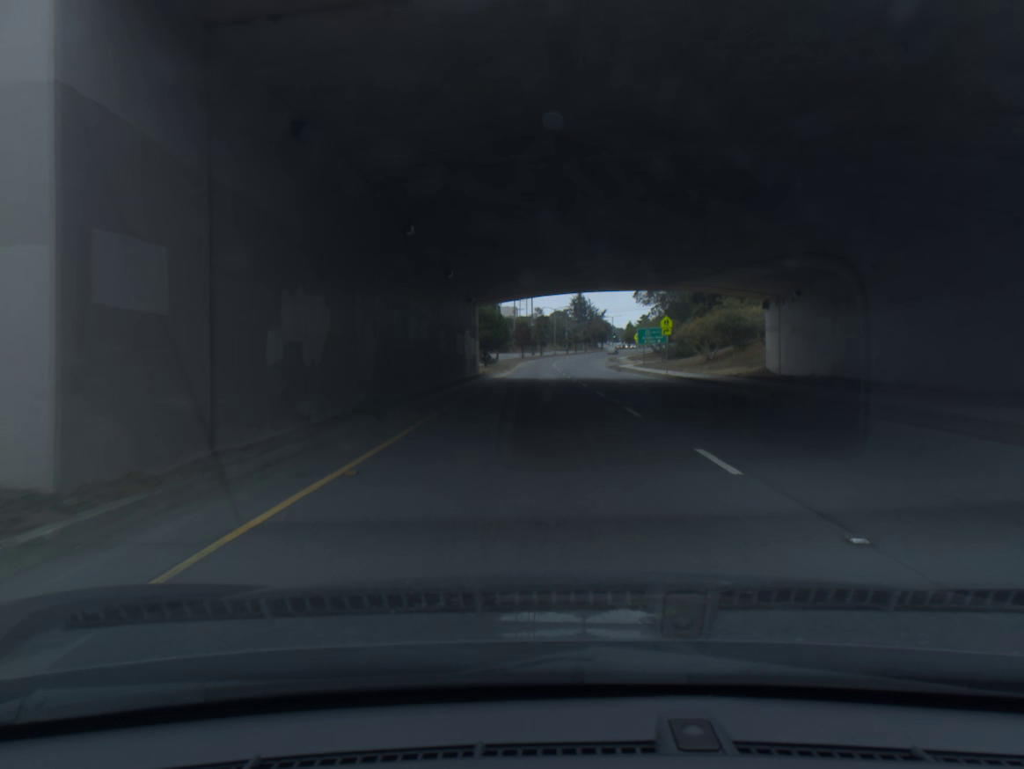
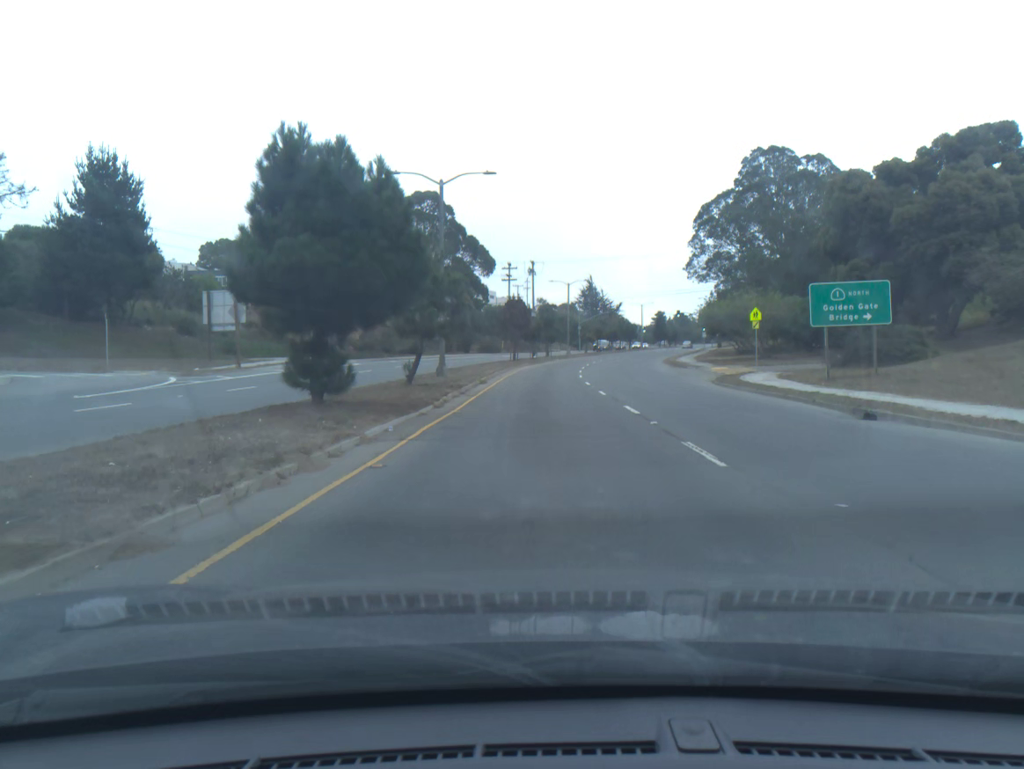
(-0.5, +50.5) m; 0°
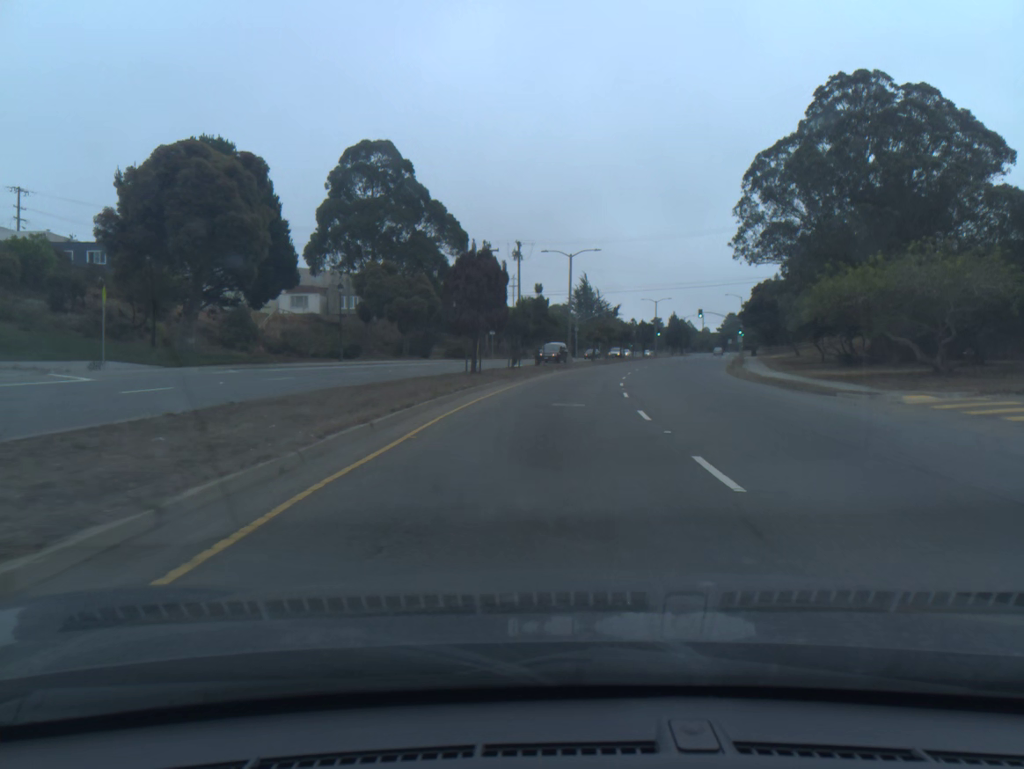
(+0.1, +30.8) m; +1°
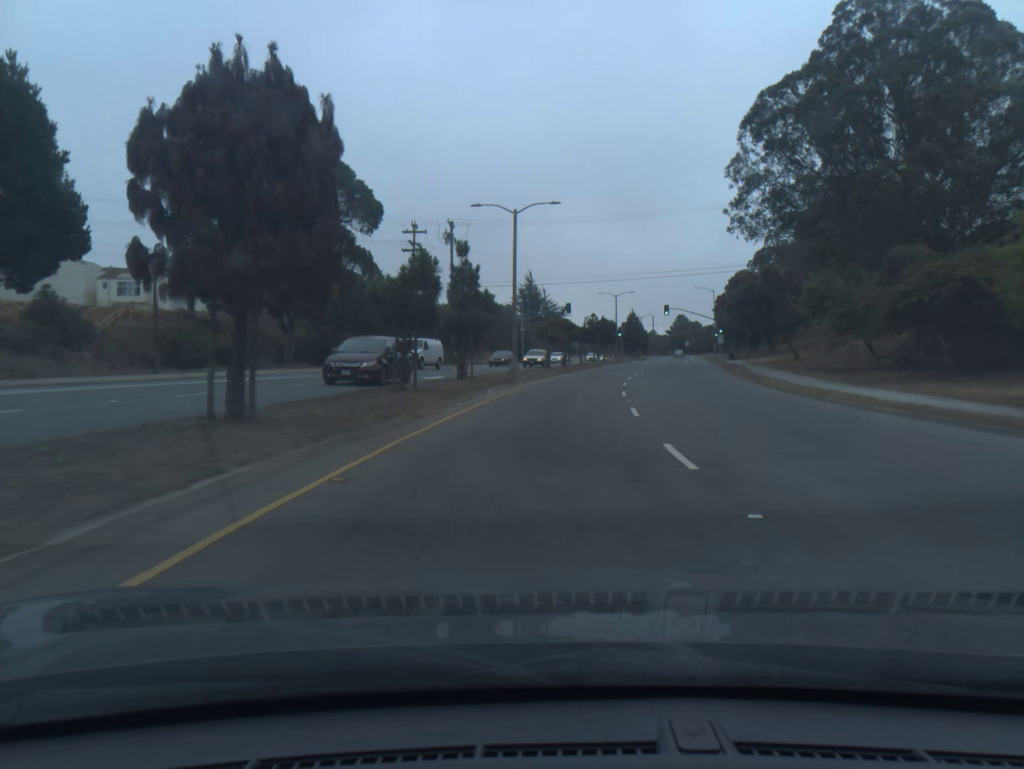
(+0.7, +20.4) m; +4°
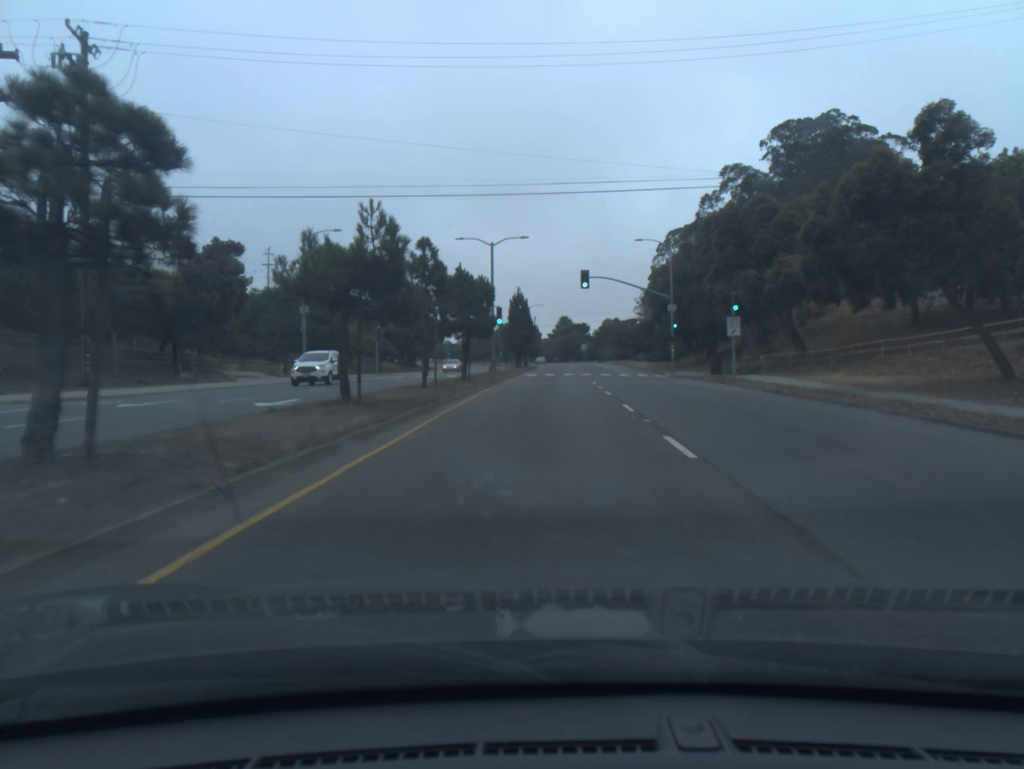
(+4.7, +50.7) m; +9°
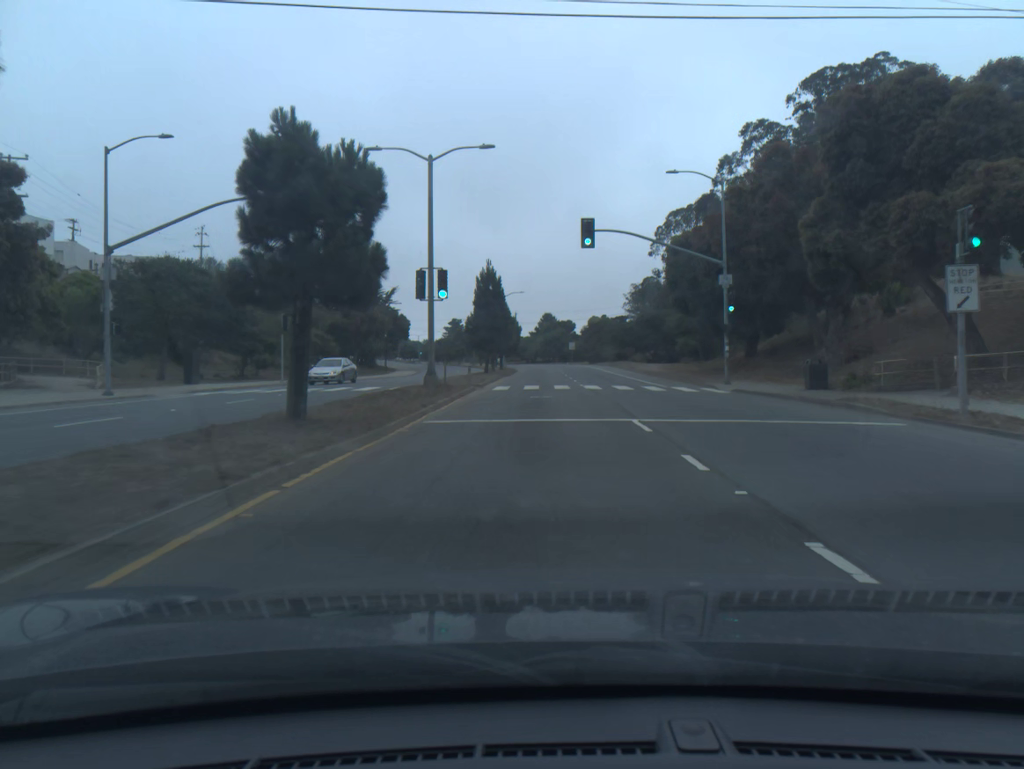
(+0.2, +20.8) m; +1°
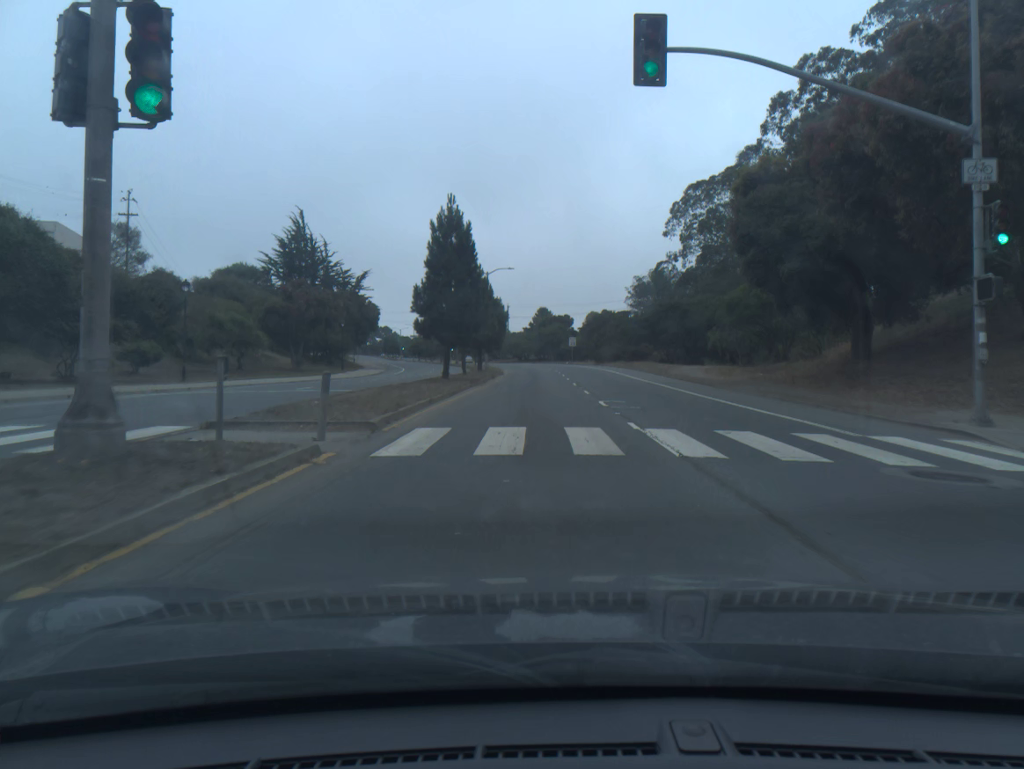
(0.0, +20.9) m; 0°
